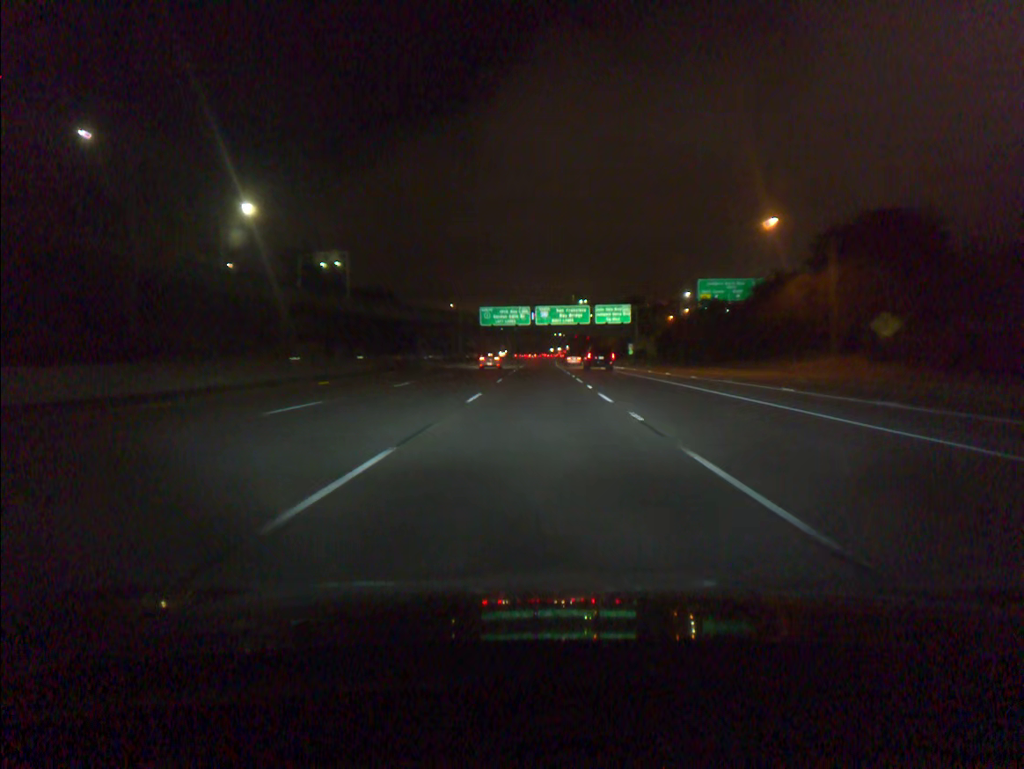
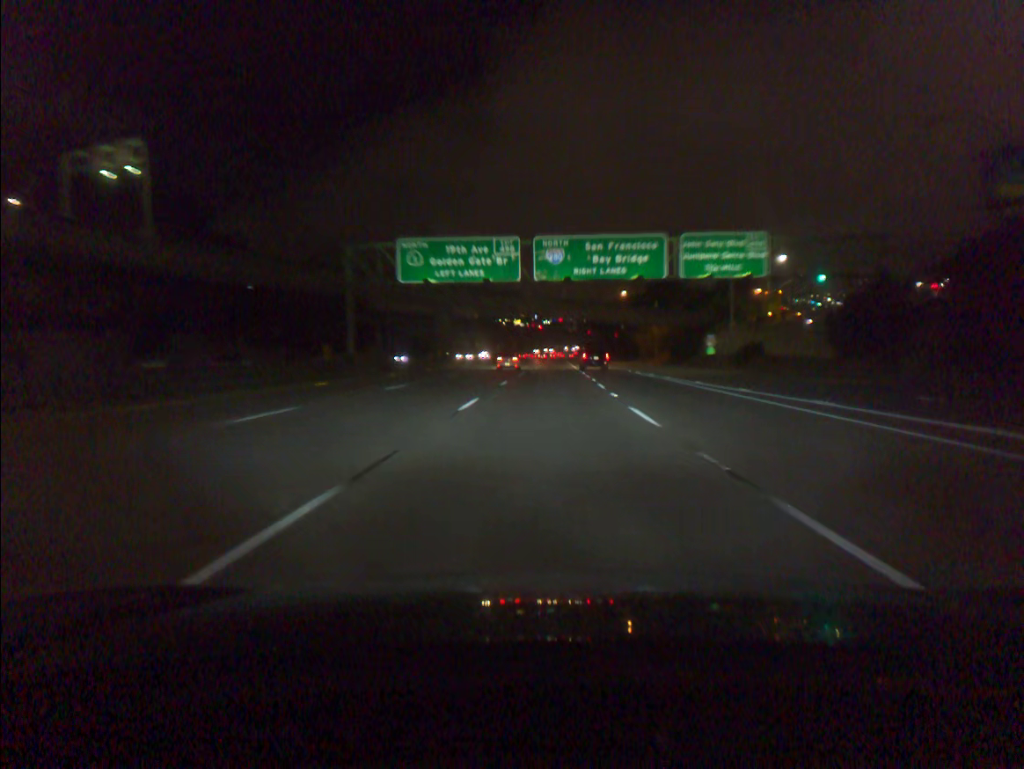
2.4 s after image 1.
(-0.2, +74.1) m; 0°
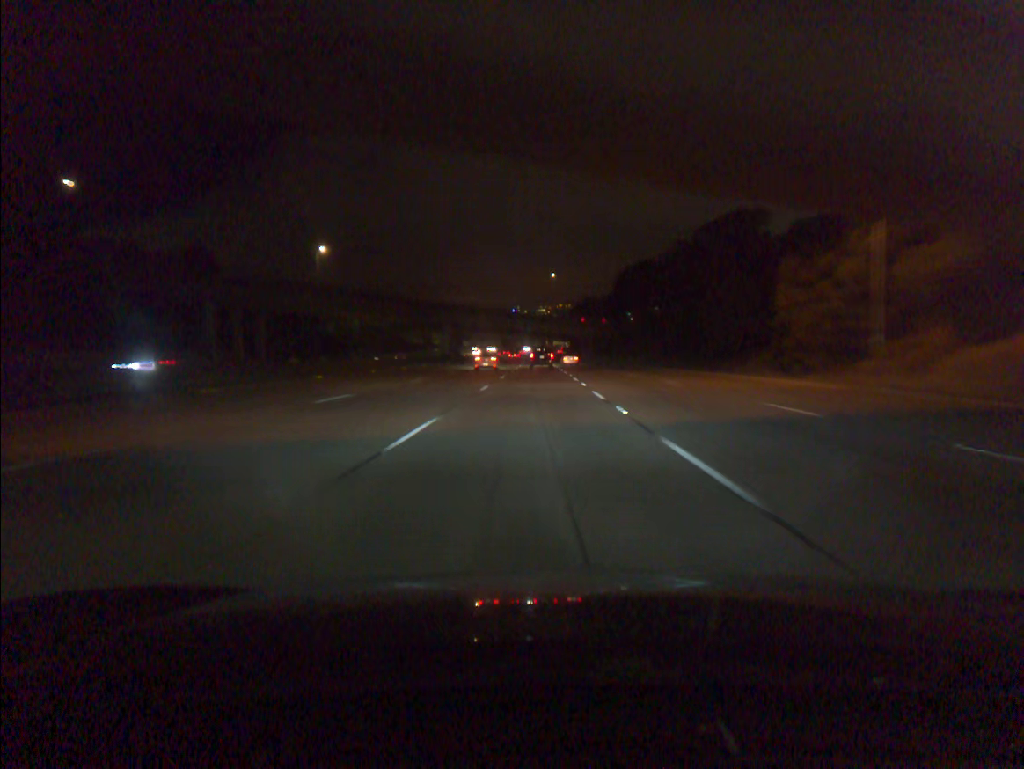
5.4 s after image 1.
(+1.8, +92.6) m; +2°
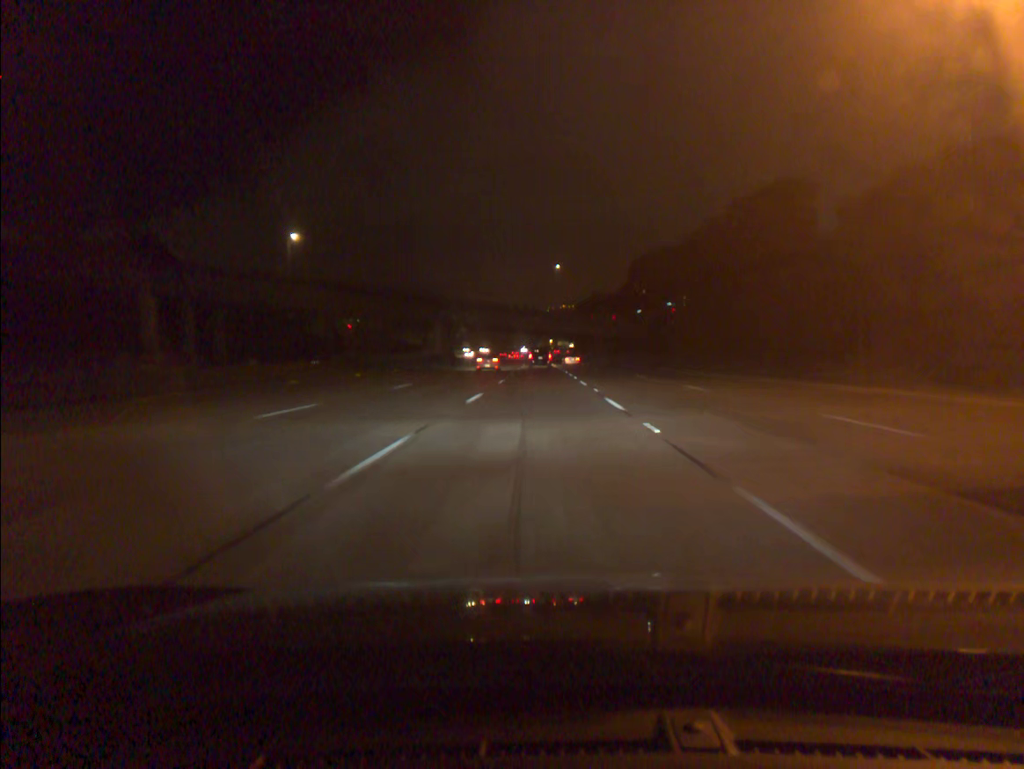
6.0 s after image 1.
(0.0, +18.5) m; 0°
